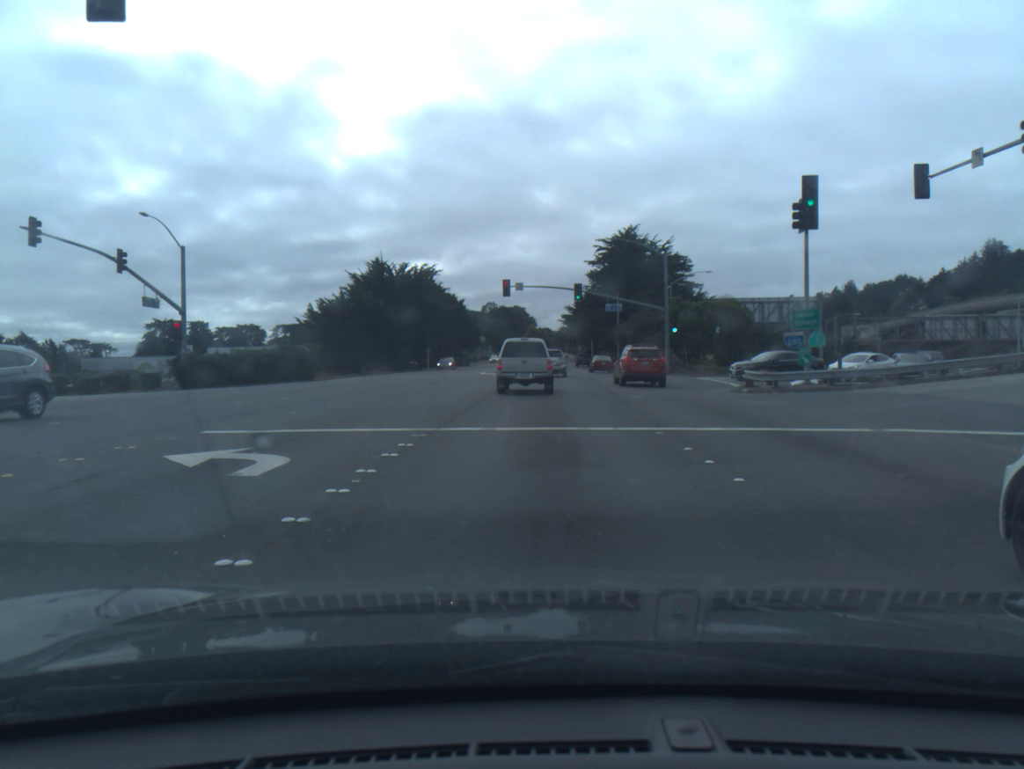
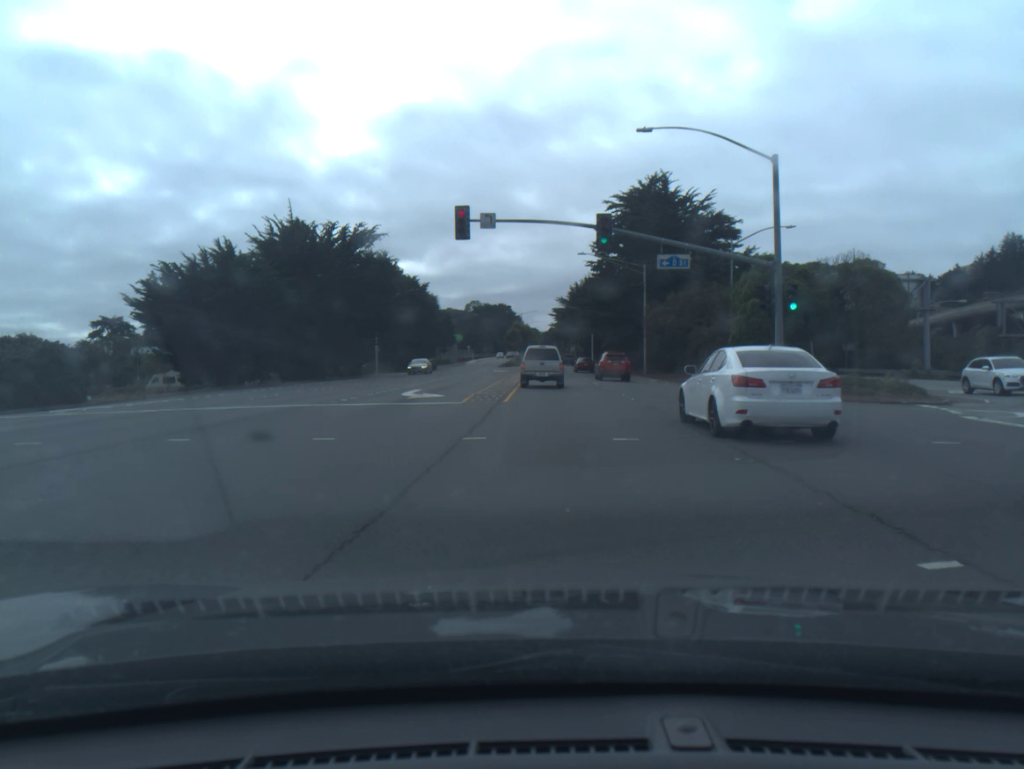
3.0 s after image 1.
(+0.2, +29.6) m; +1°
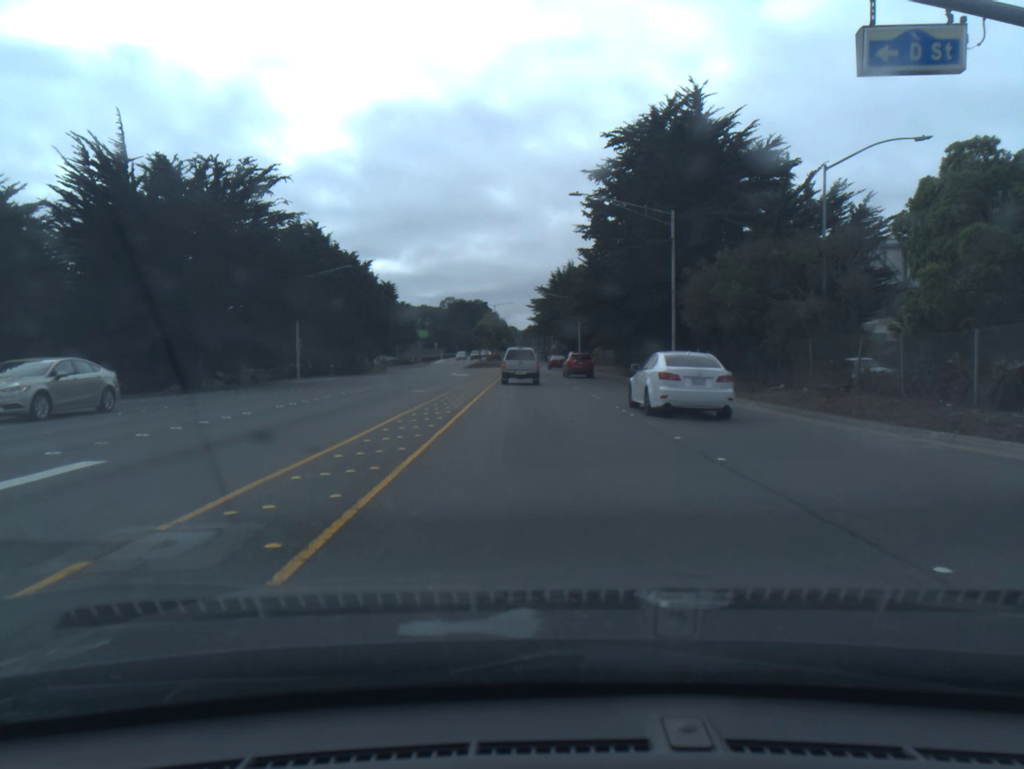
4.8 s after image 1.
(+0.4, +21.1) m; +1°
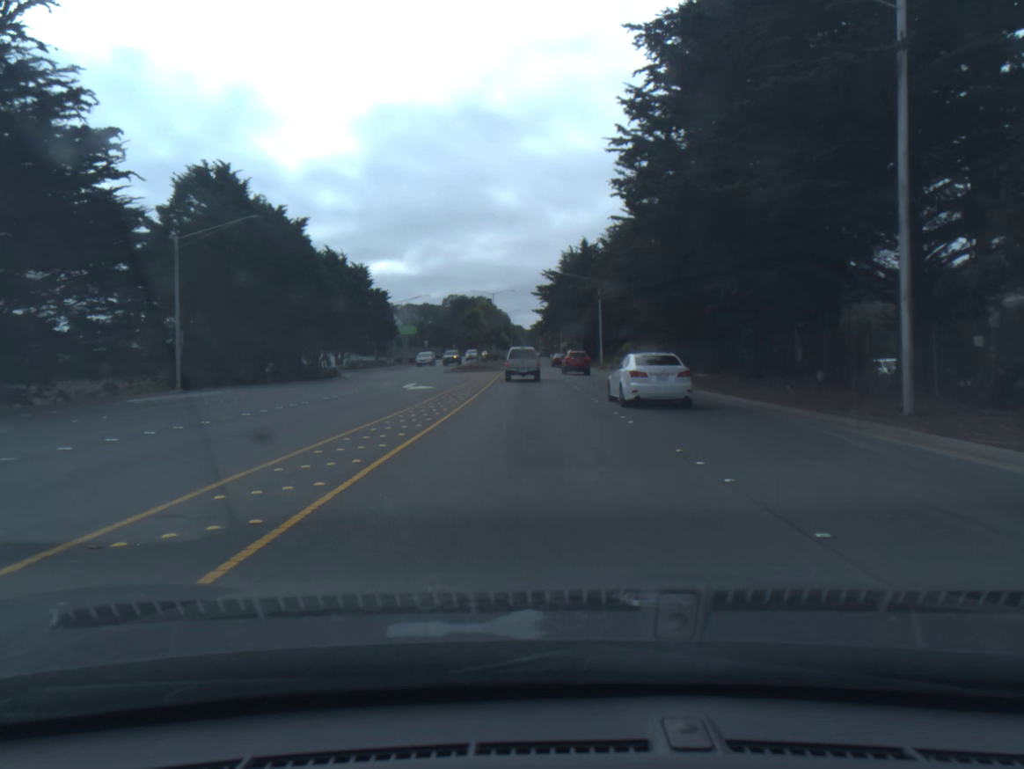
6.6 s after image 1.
(-0.1, +23.7) m; -1°
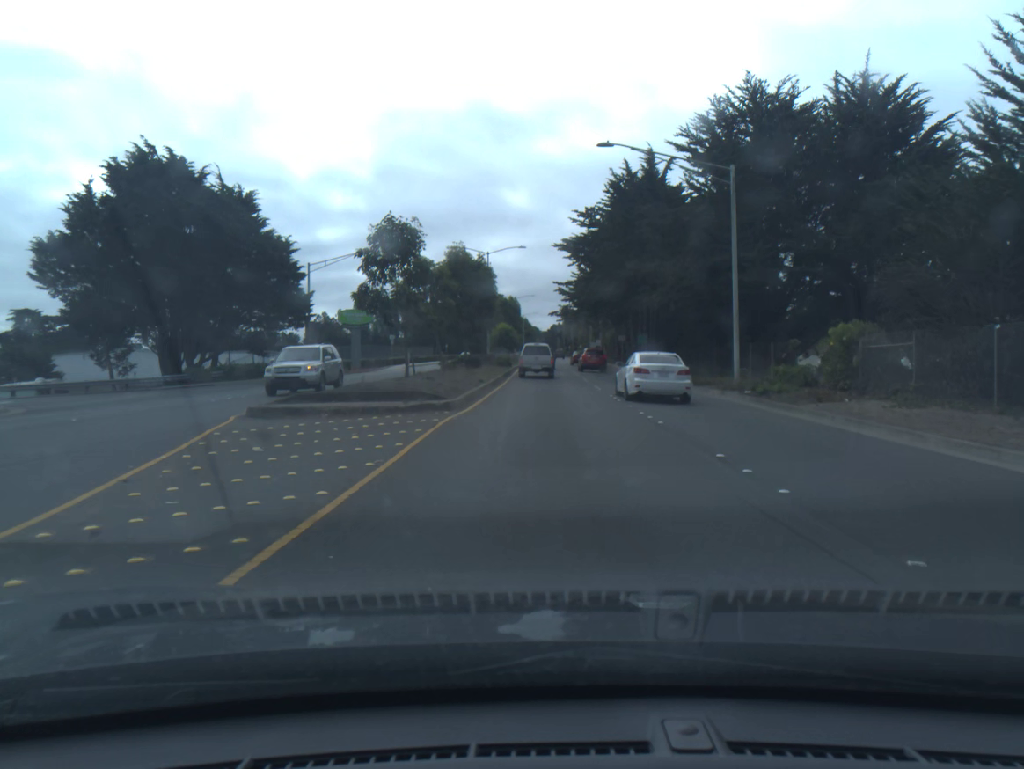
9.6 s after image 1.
(-0.7, +44.9) m; -1°
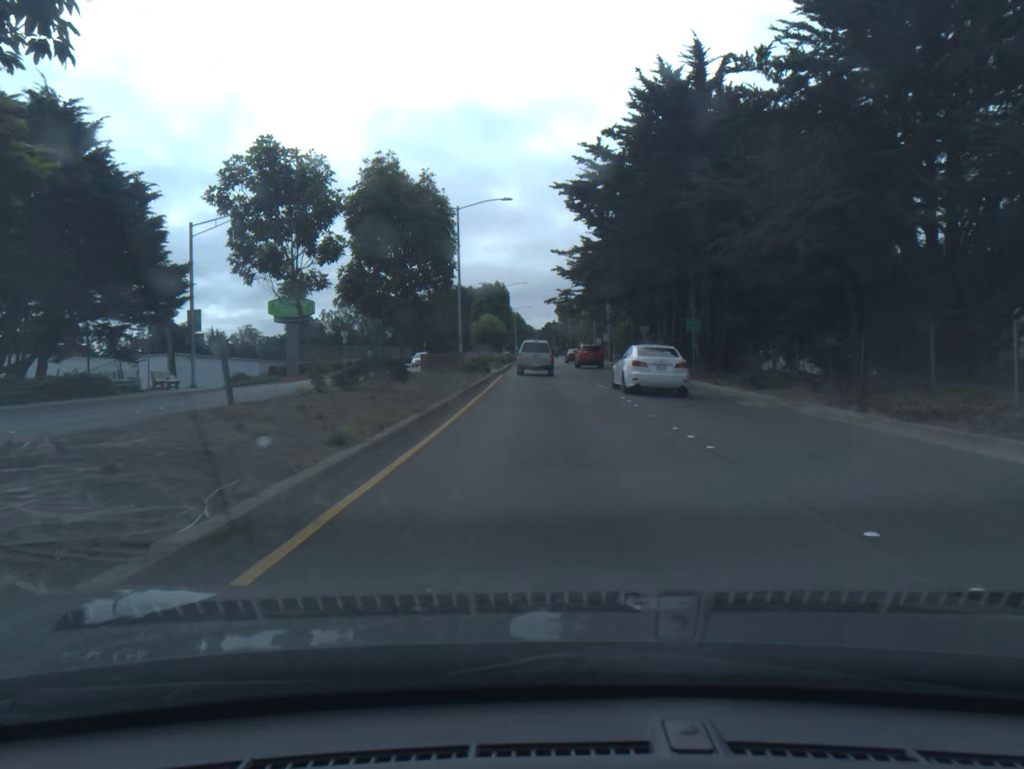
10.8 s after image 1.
(+0.1, +19.1) m; +1°
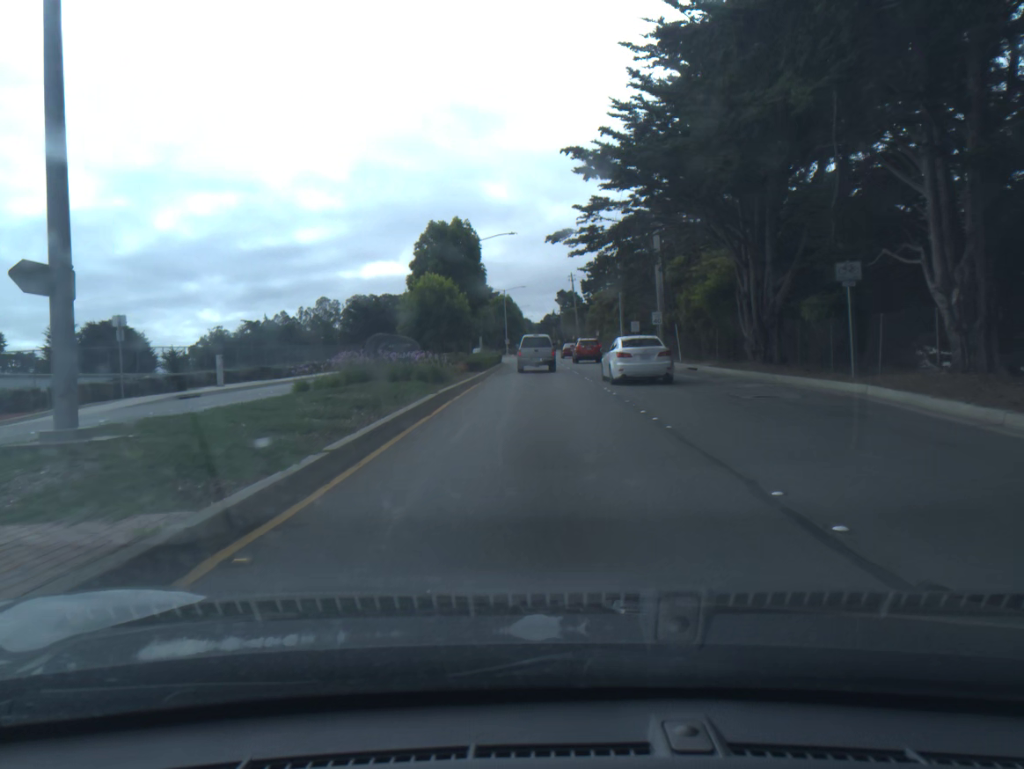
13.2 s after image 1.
(0.0, +37.2) m; 0°
